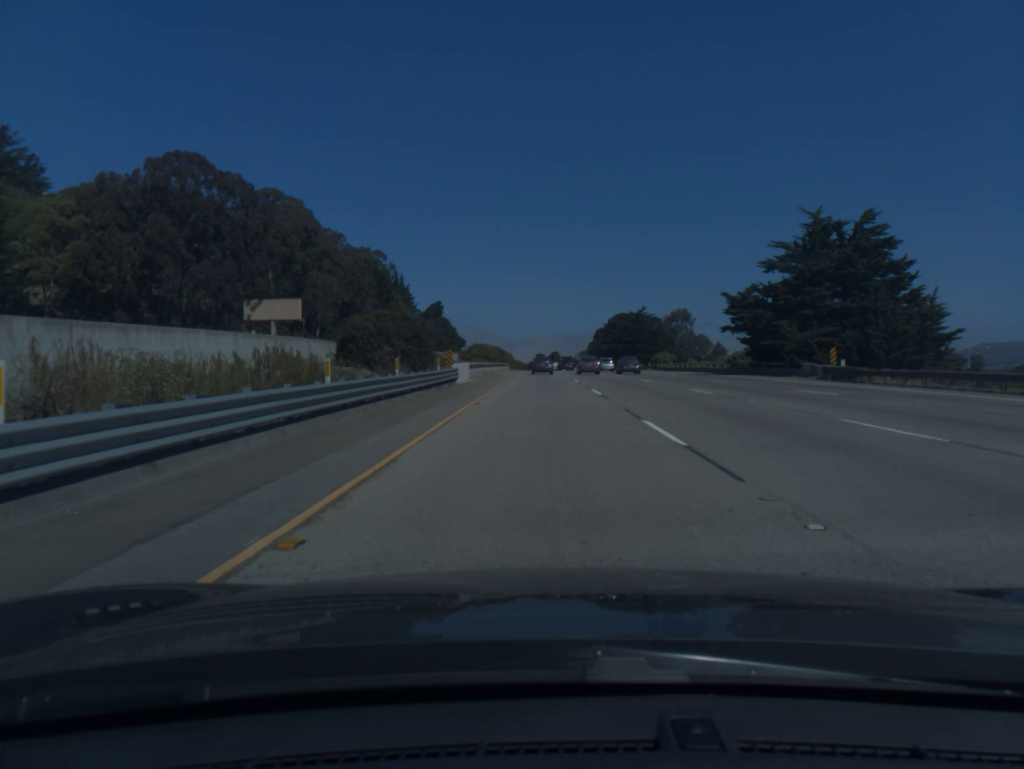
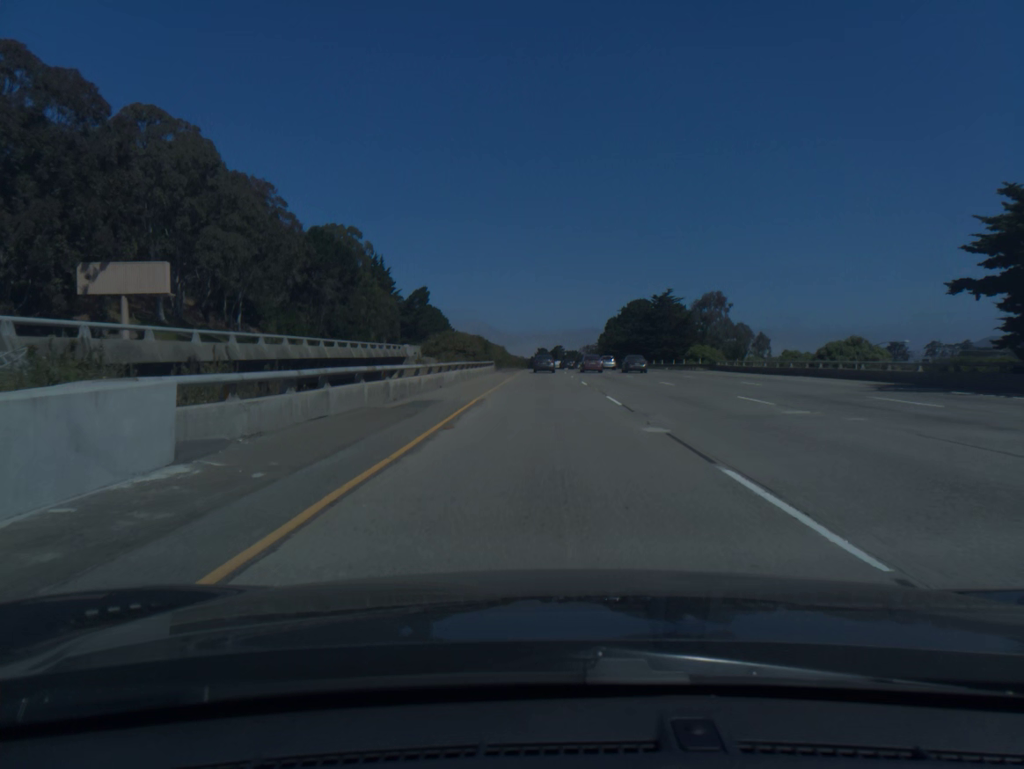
(-0.1, +35.5) m; 0°
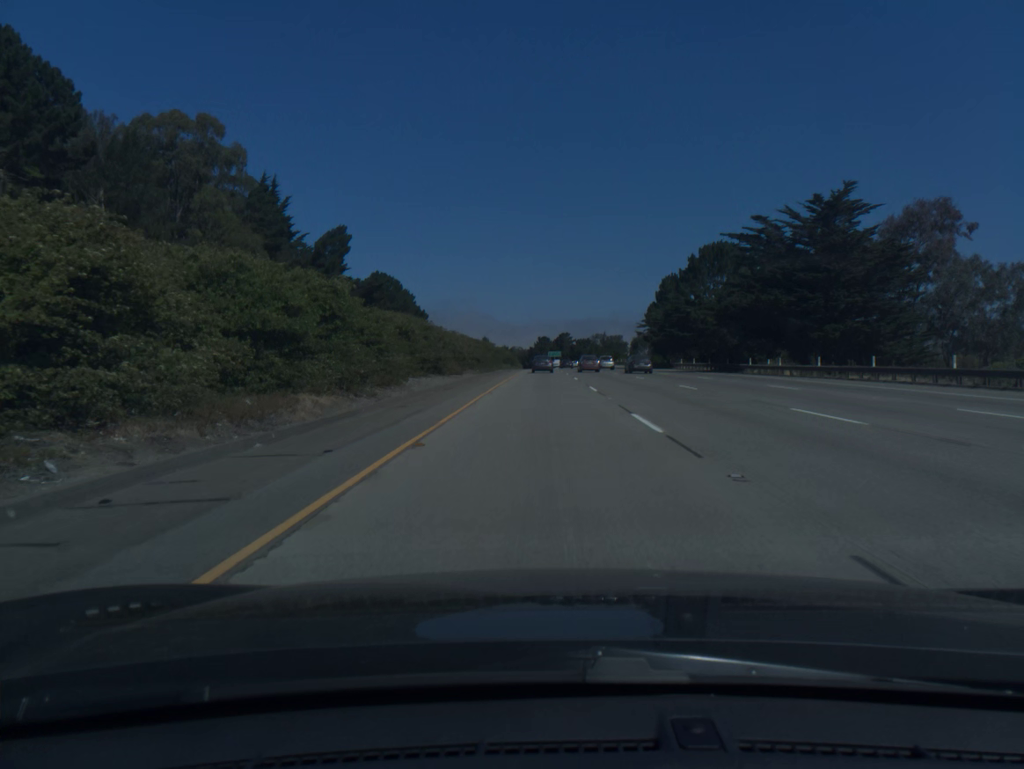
(-0.1, +90.0) m; 0°
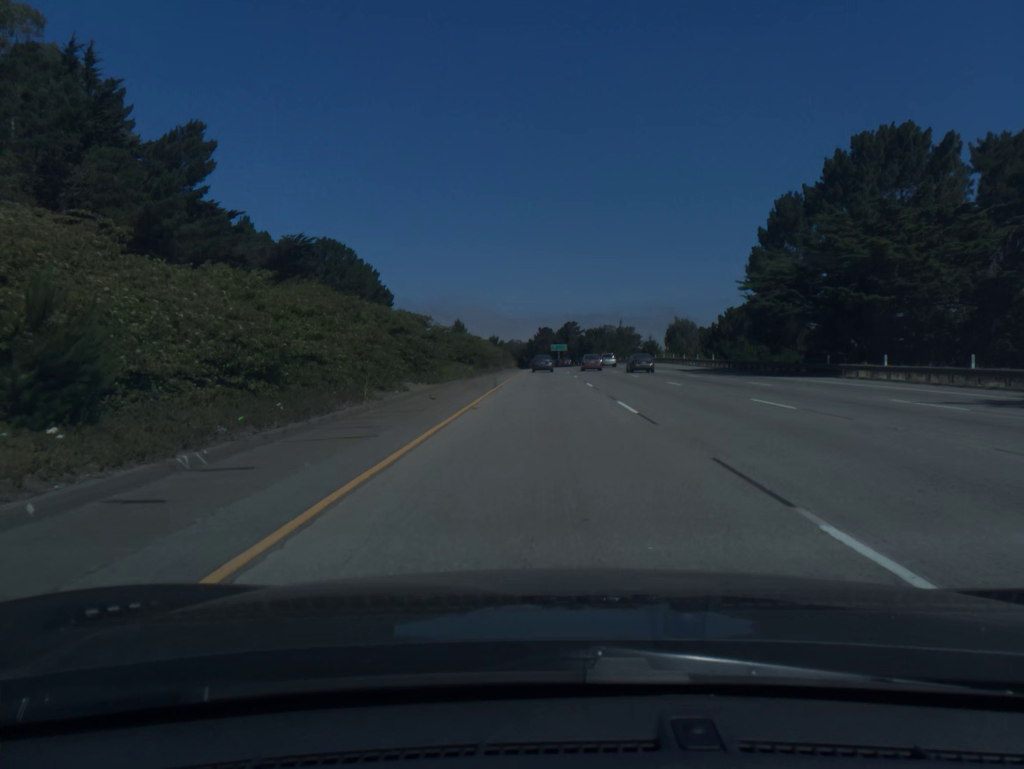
(-0.1, +54.3) m; 0°
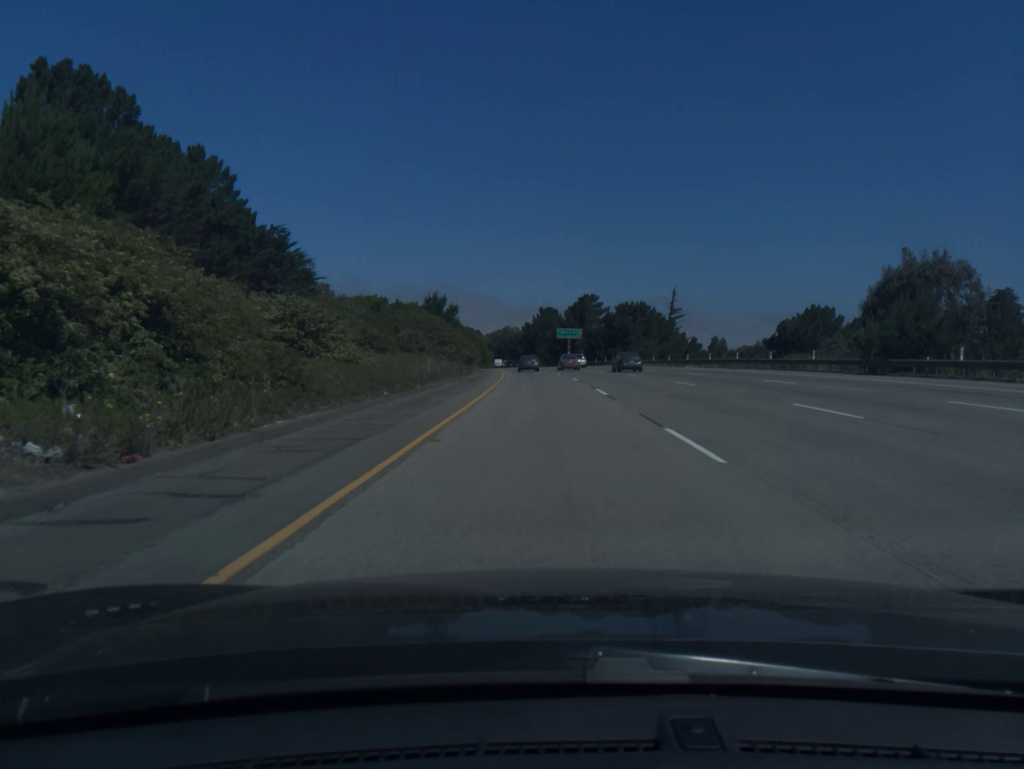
(+0.1, +90.9) m; 0°
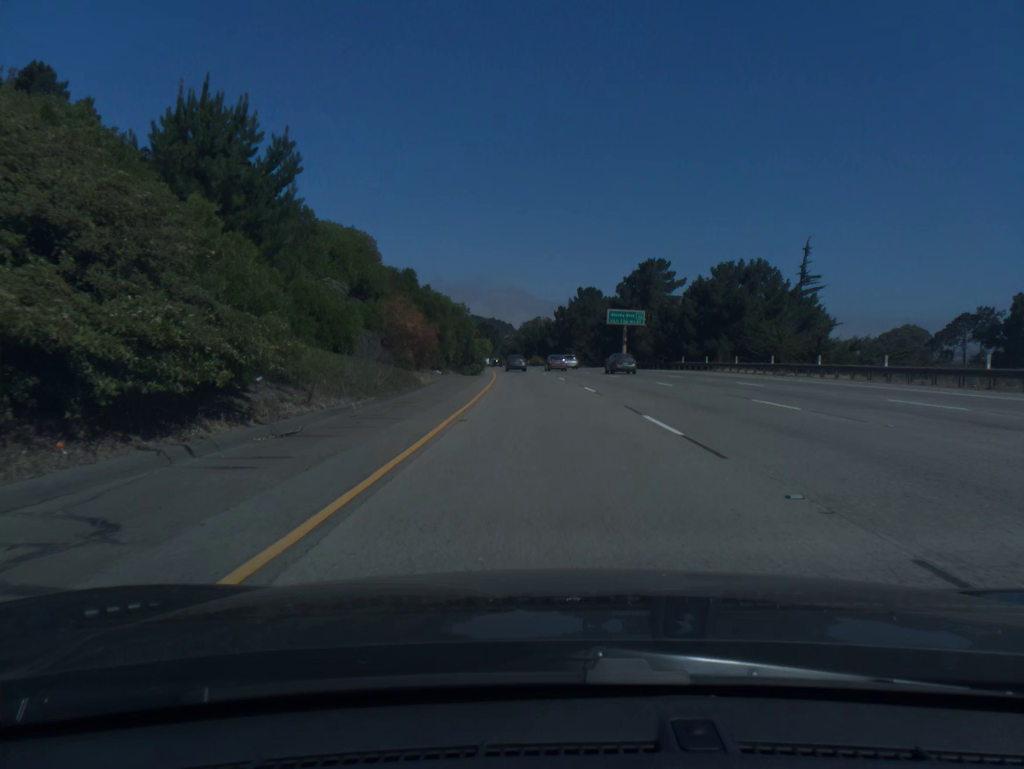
(-1.0, +55.1) m; -2°
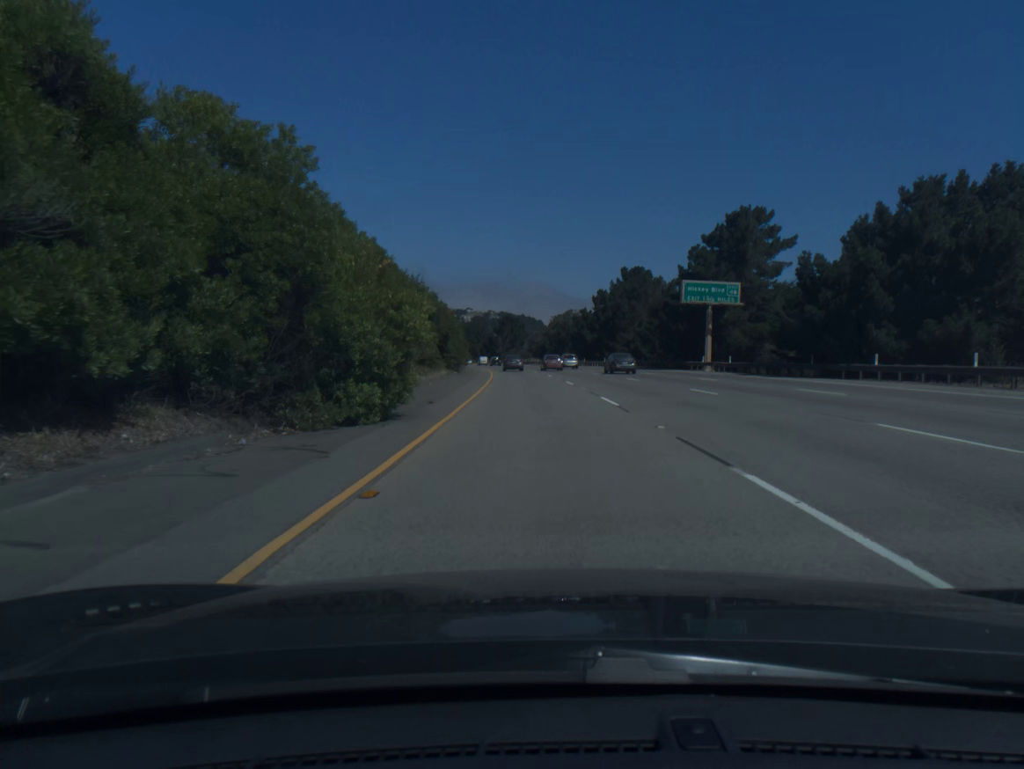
(-0.7, +37.0) m; -2°
